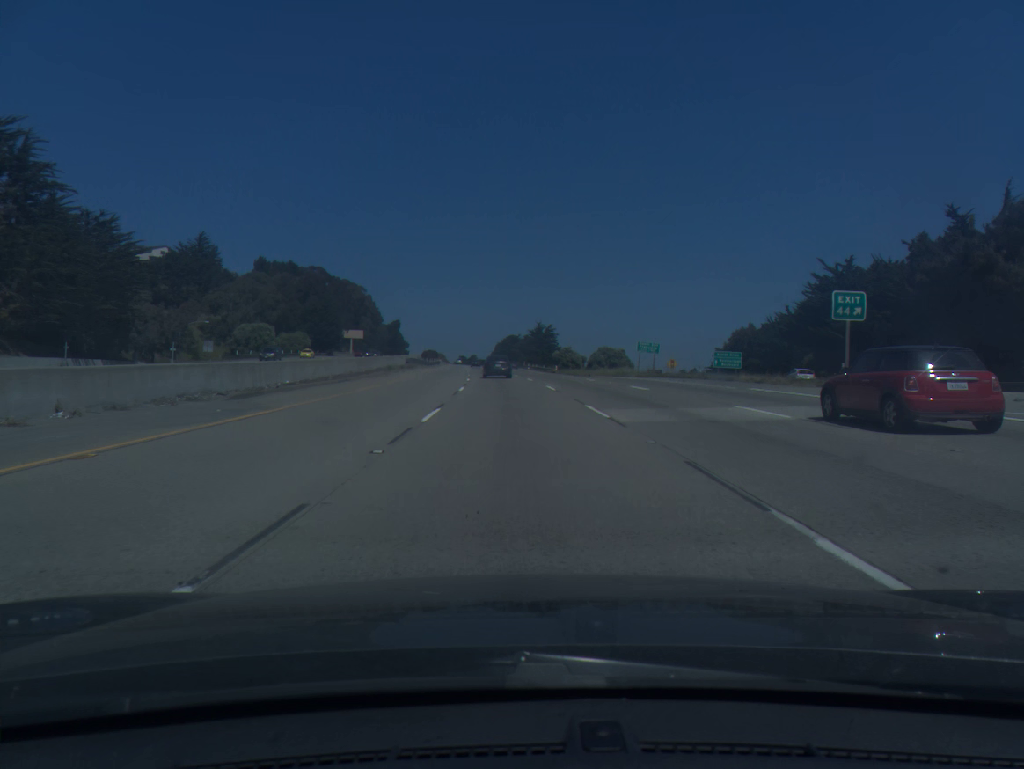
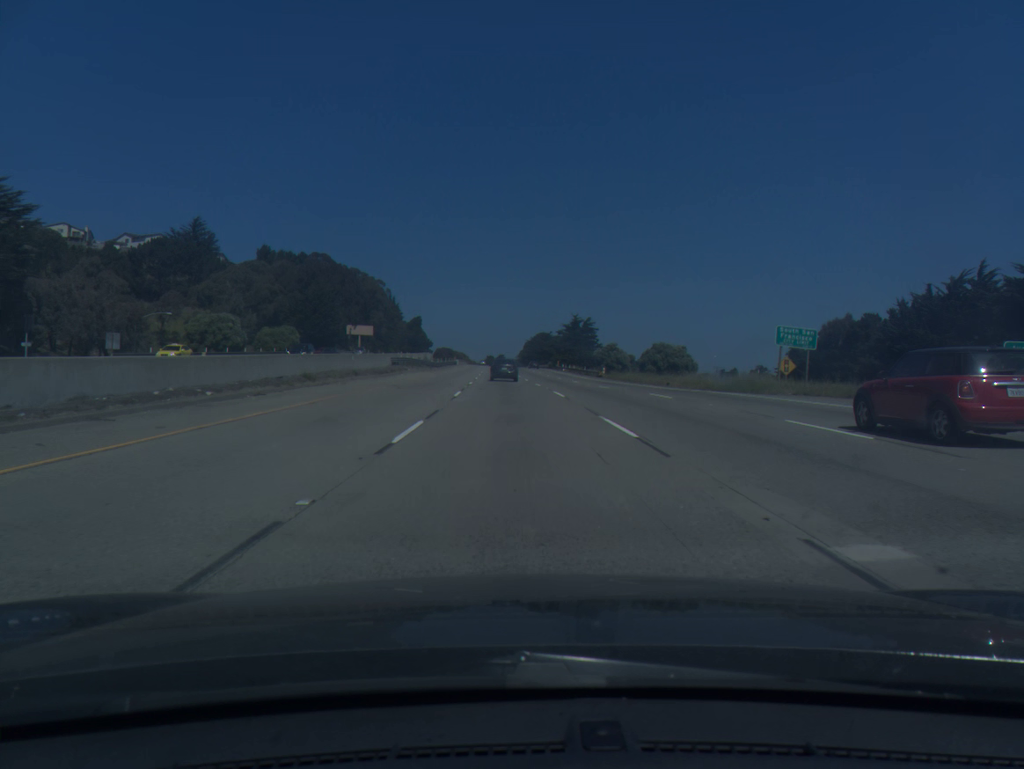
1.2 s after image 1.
(-0.6, +32.7) m; -2°
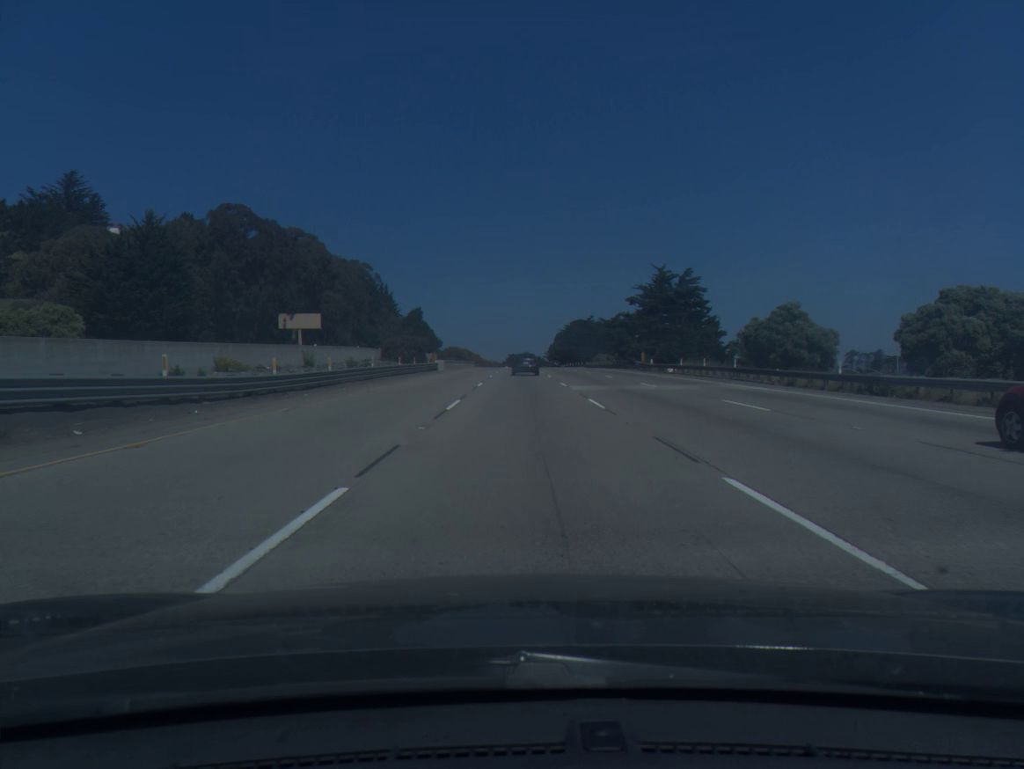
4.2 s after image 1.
(-2.3, +81.3) m; -2°
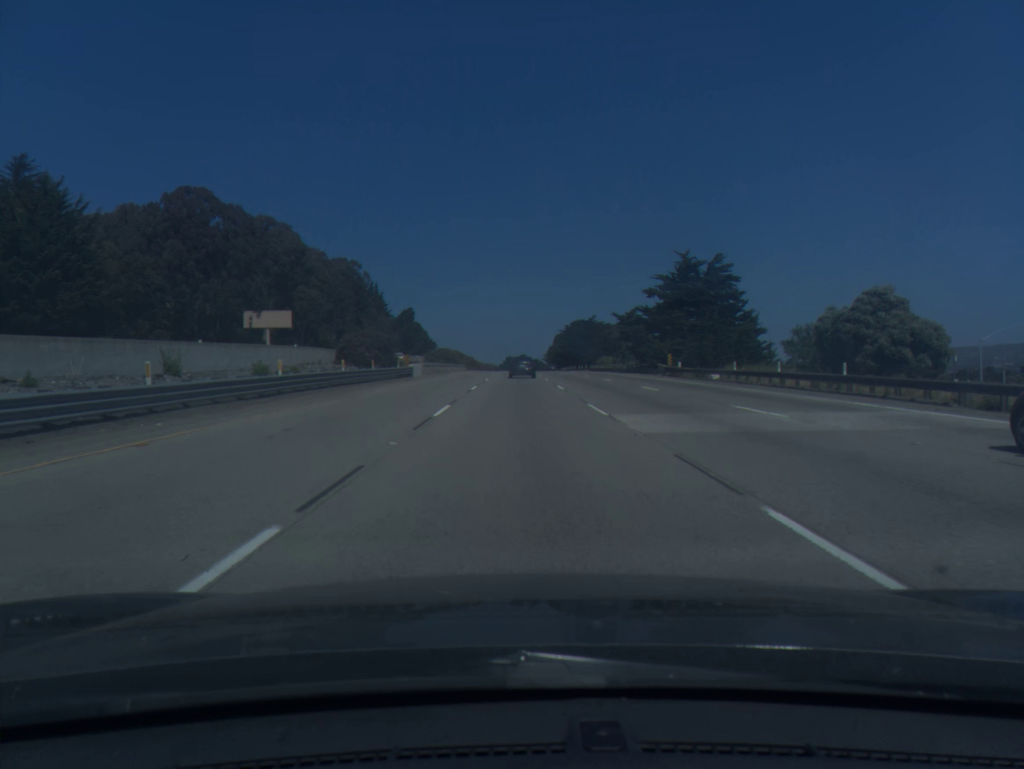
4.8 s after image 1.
(0.0, +16.2) m; 0°
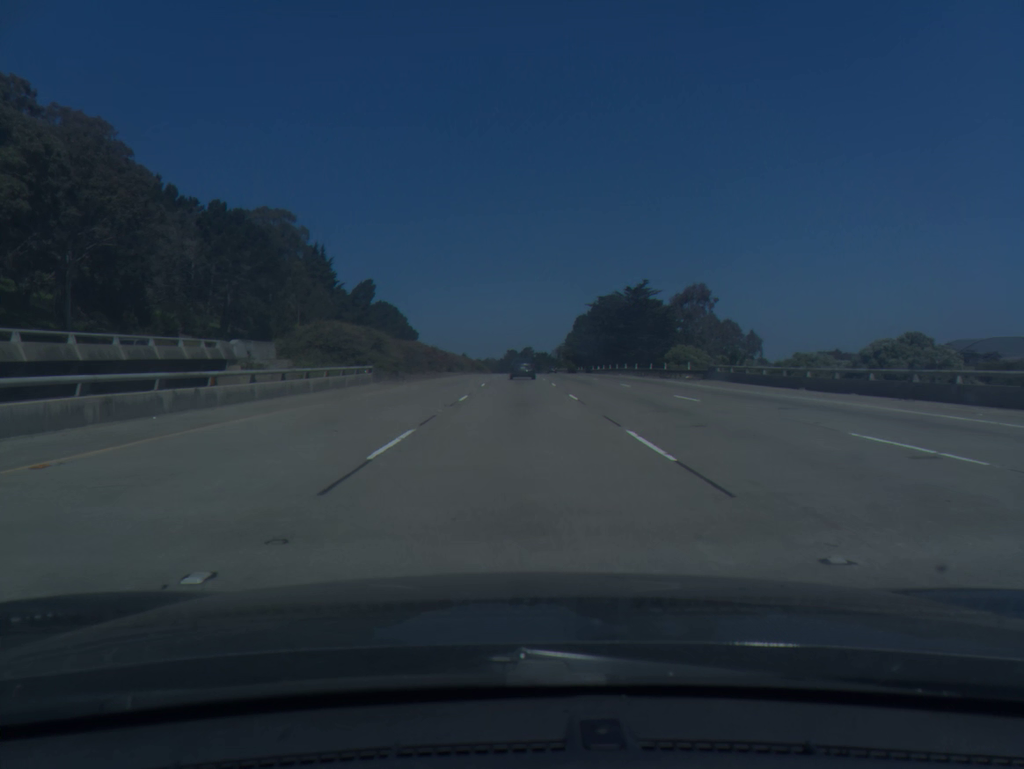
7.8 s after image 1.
(-0.3, +80.5) m; 0°
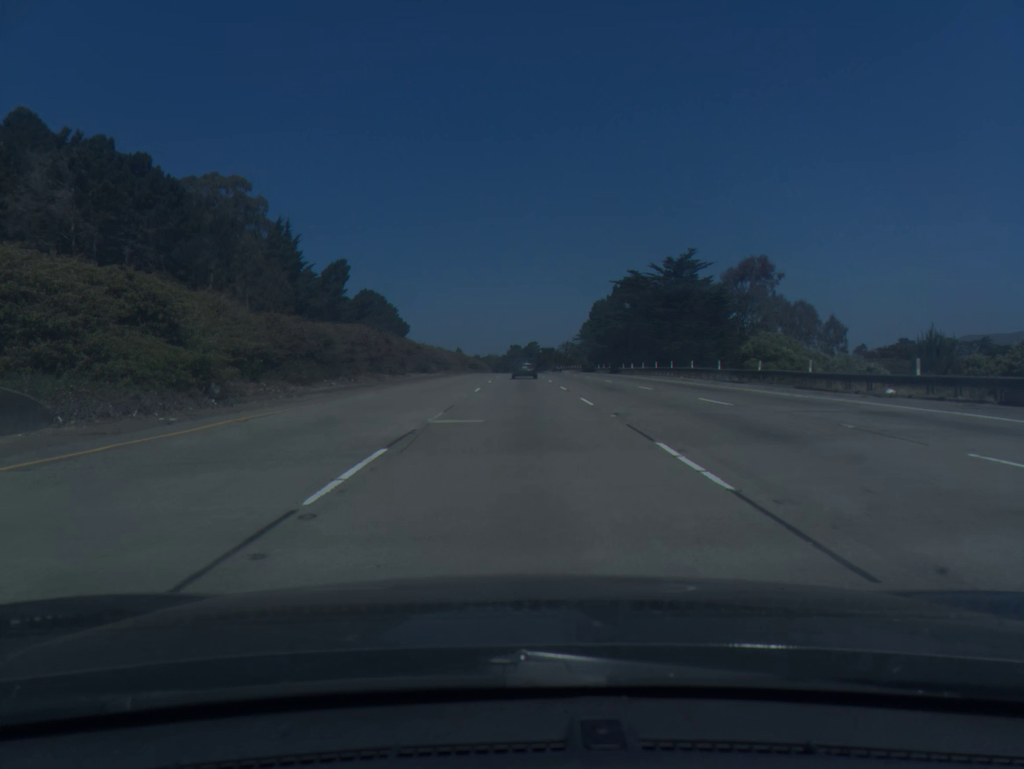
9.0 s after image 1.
(-0.1, +32.2) m; 0°
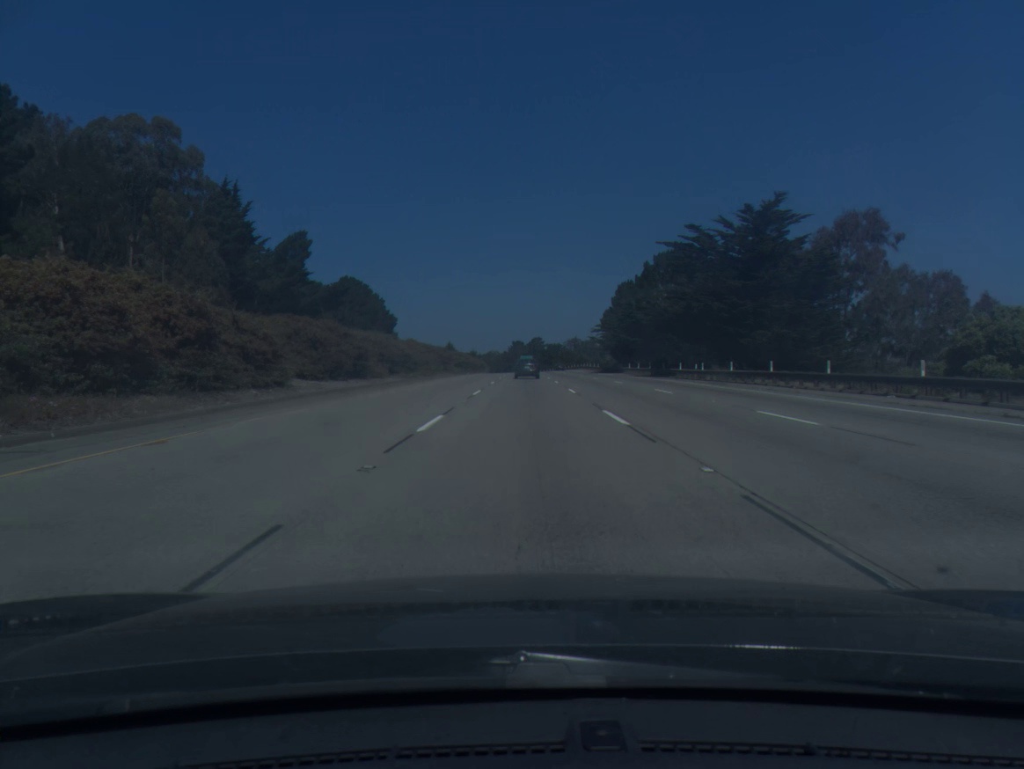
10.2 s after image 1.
(0.0, +32.4) m; 0°
